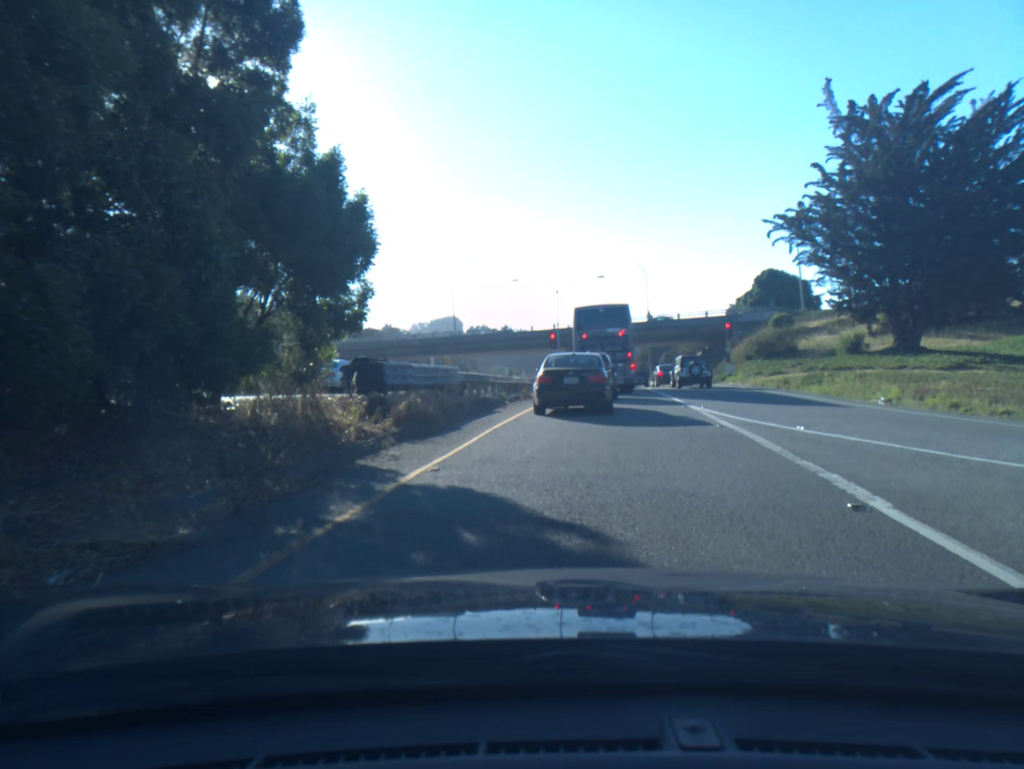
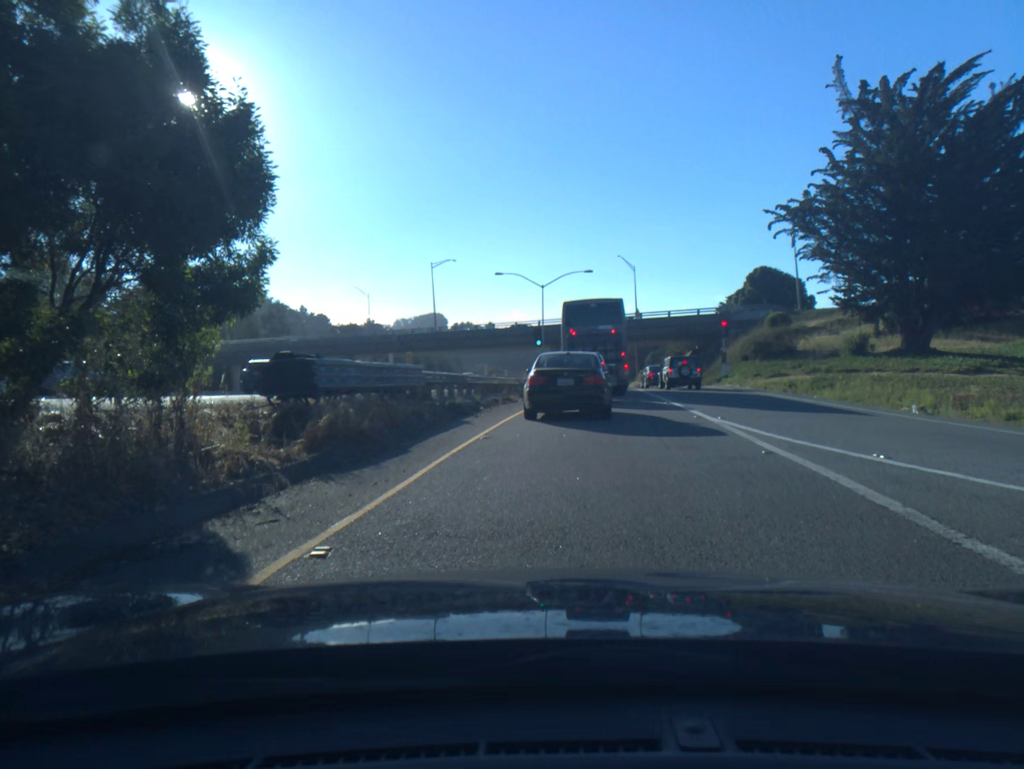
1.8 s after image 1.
(0.0, +3.8) m; +1°
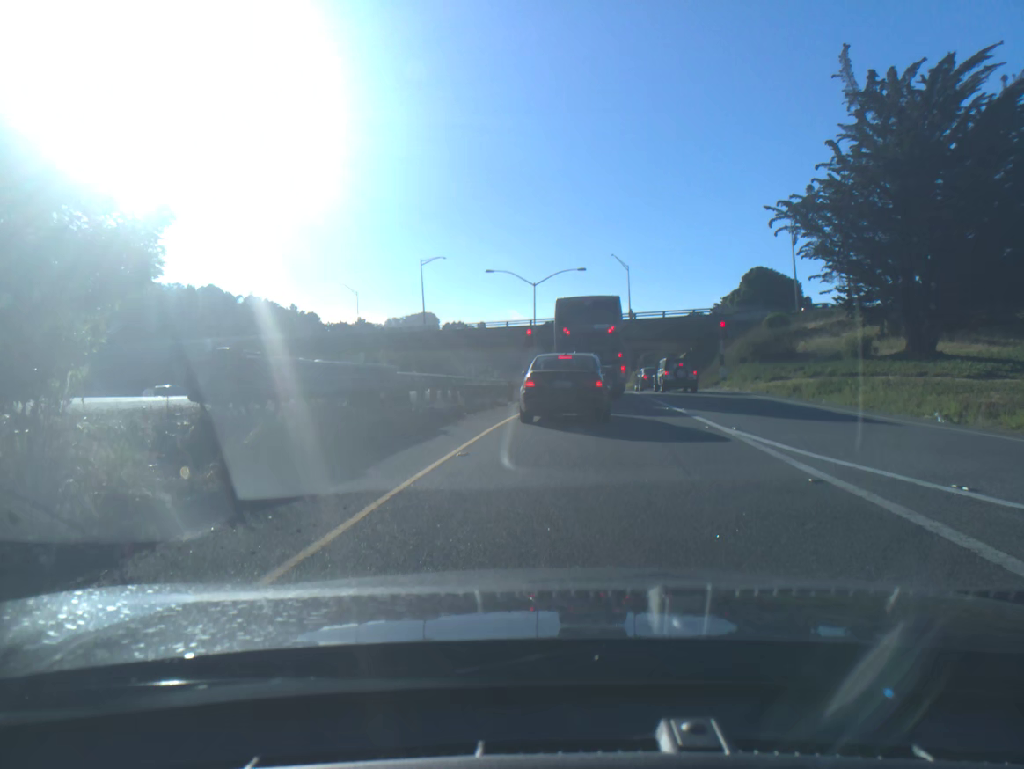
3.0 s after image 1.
(0.0, +2.1) m; 0°
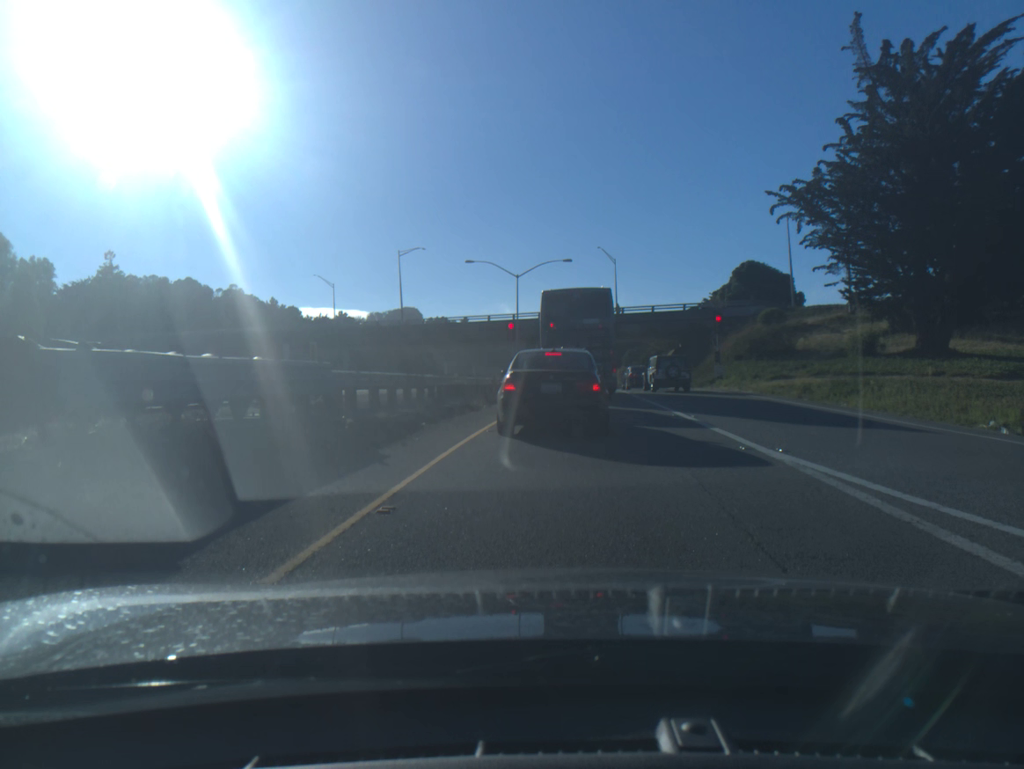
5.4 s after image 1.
(+0.1, +3.8) m; +3°
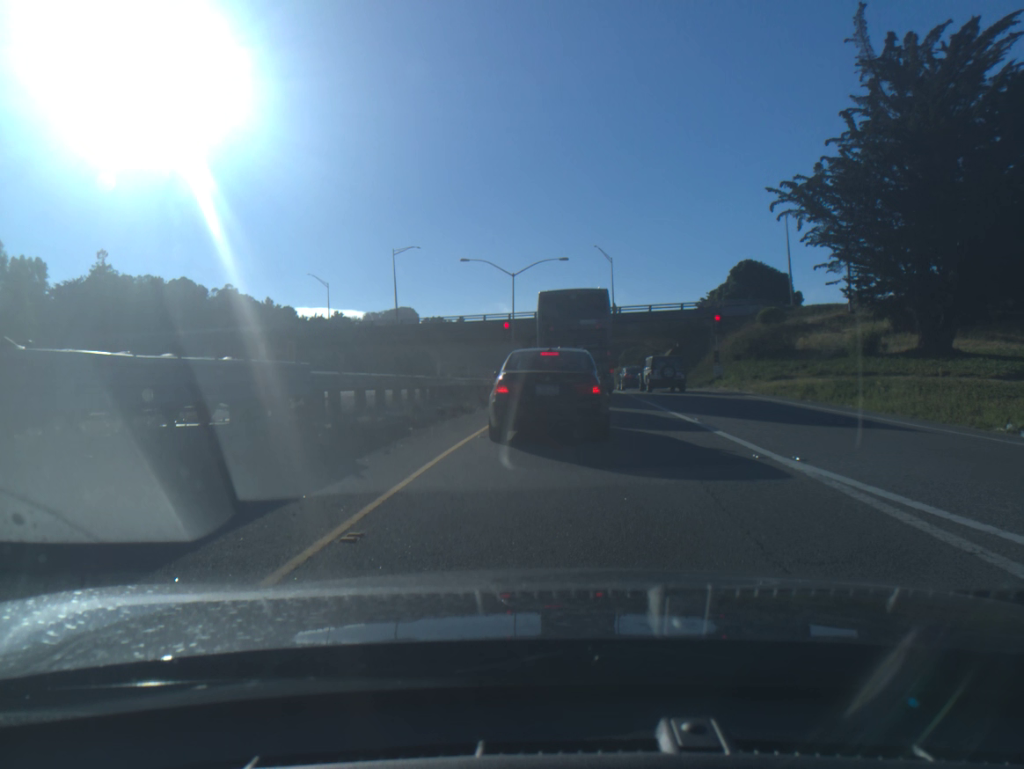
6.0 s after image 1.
(0.0, +0.9) m; 0°
